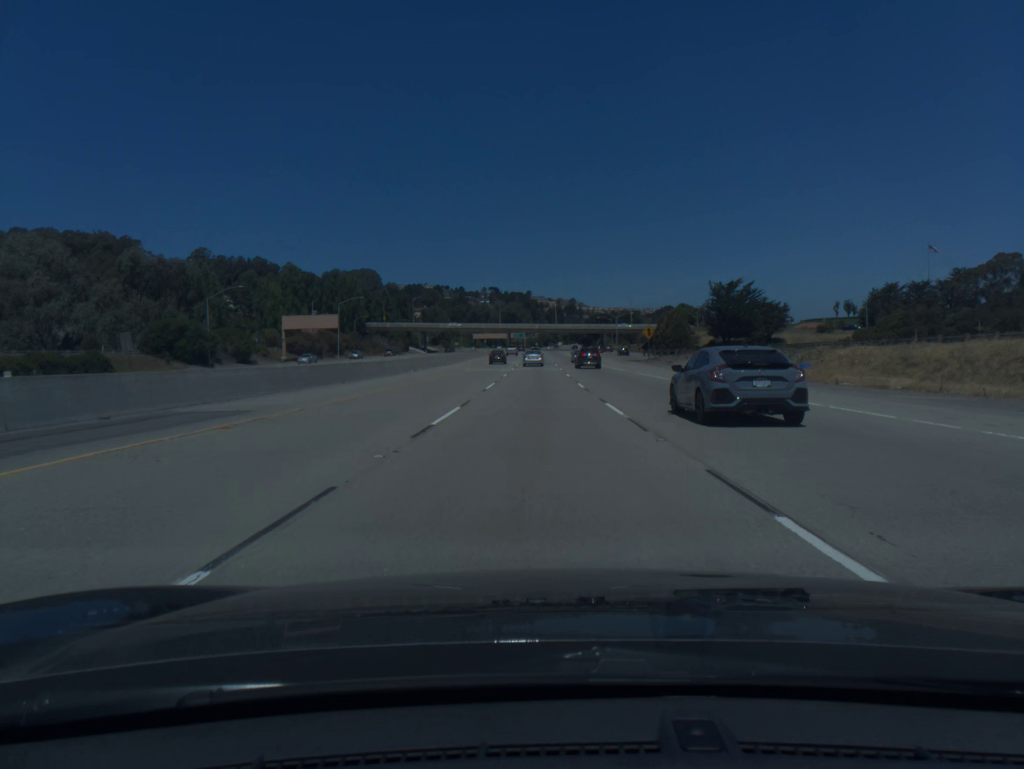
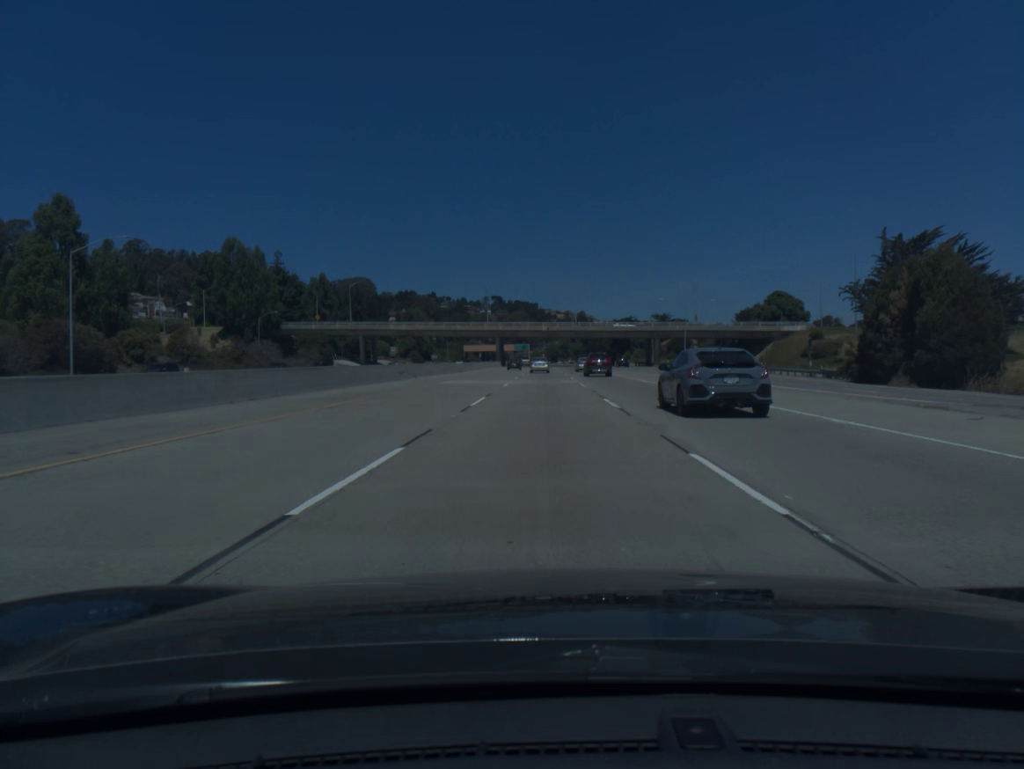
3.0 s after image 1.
(-0.7, +95.9) m; -1°
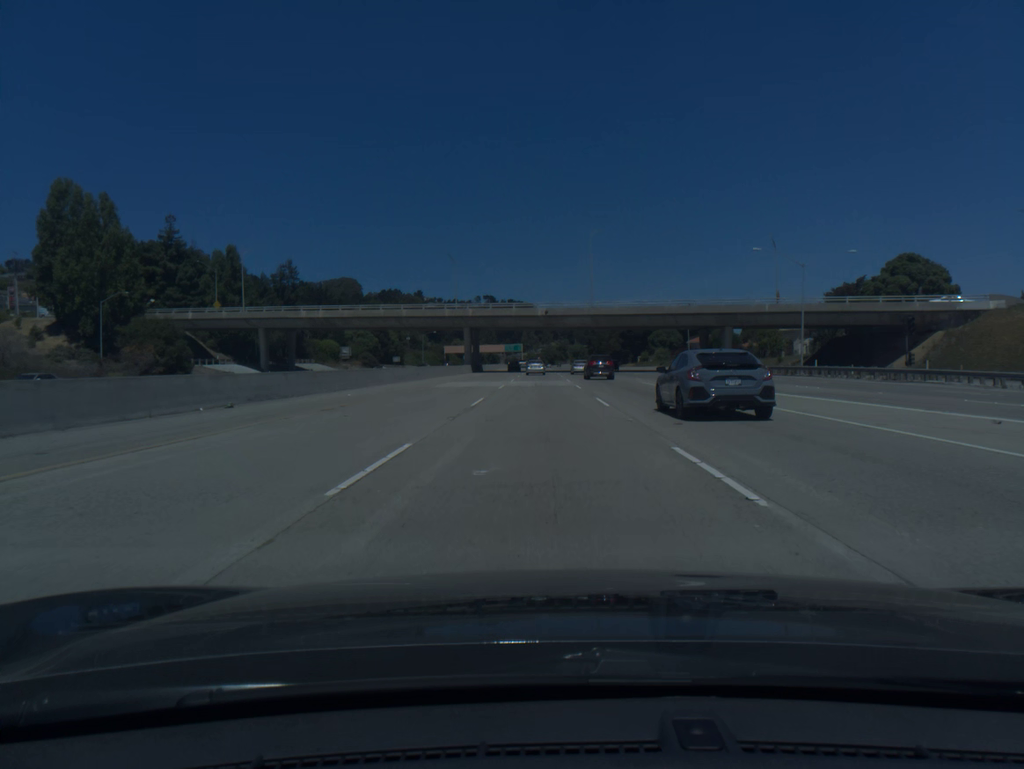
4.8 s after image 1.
(+0.2, +57.6) m; 0°
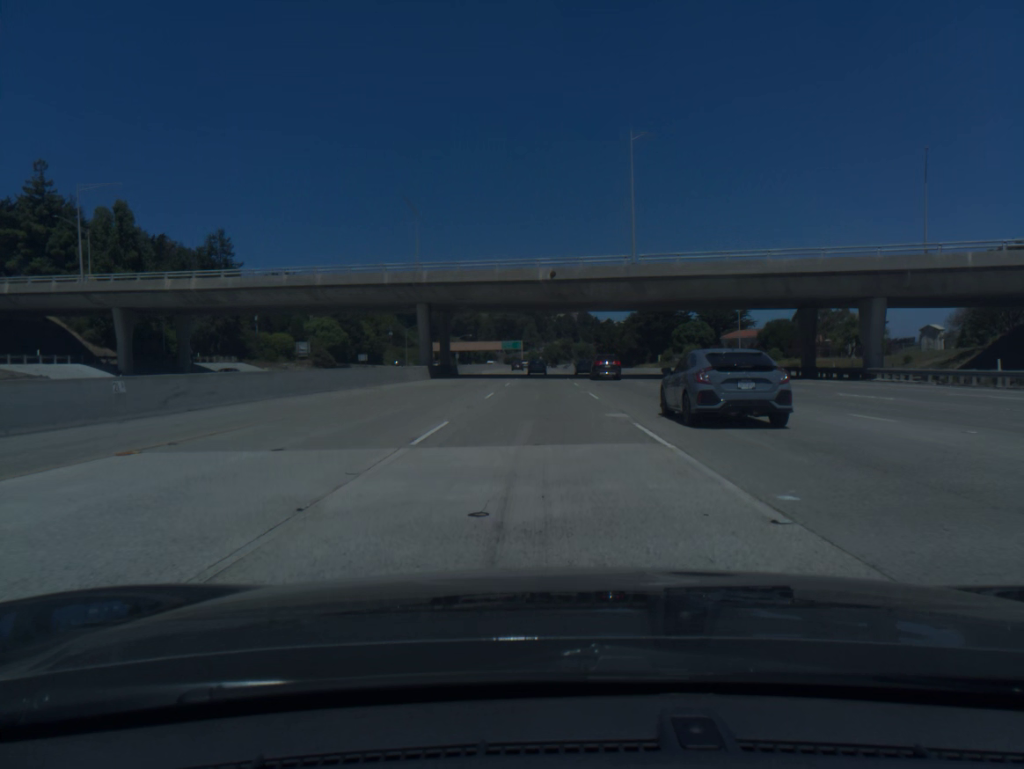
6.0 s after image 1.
(0.0, +38.6) m; 0°
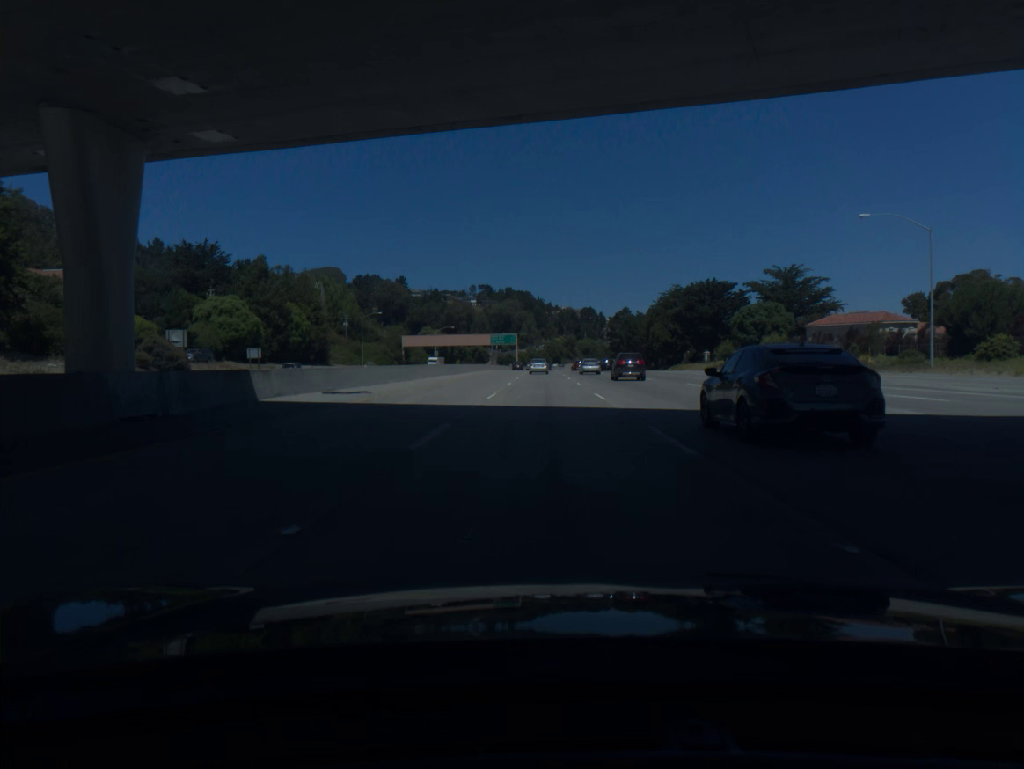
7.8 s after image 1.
(-0.1, +58.2) m; 0°
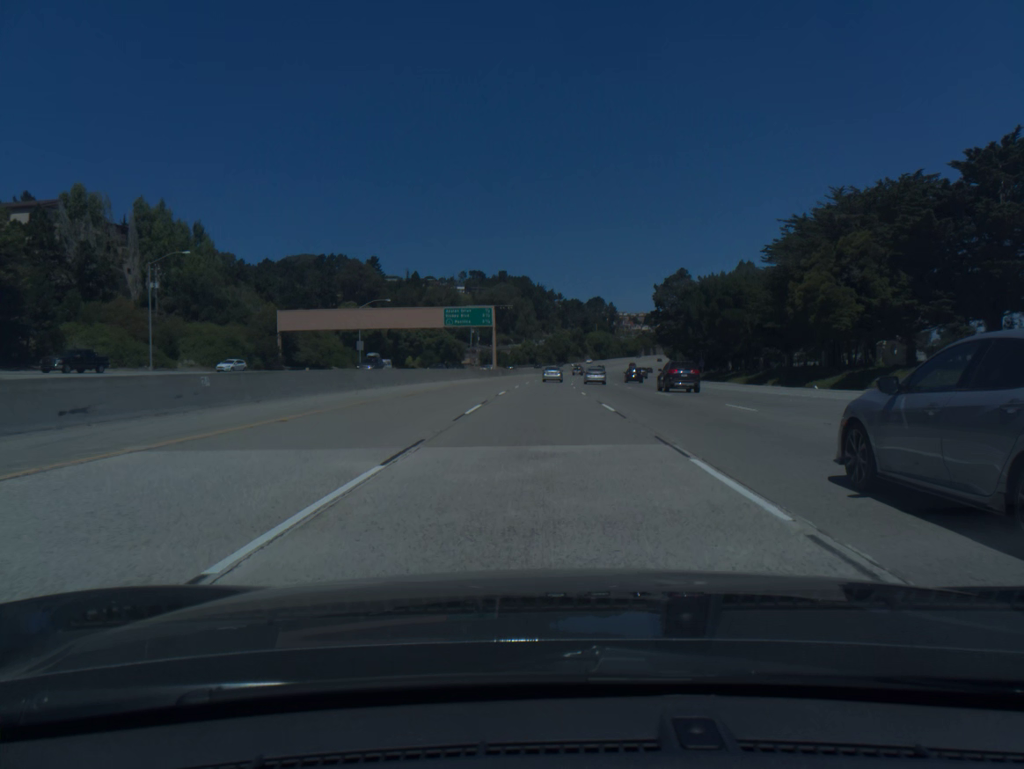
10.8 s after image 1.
(0.0, +97.4) m; 0°
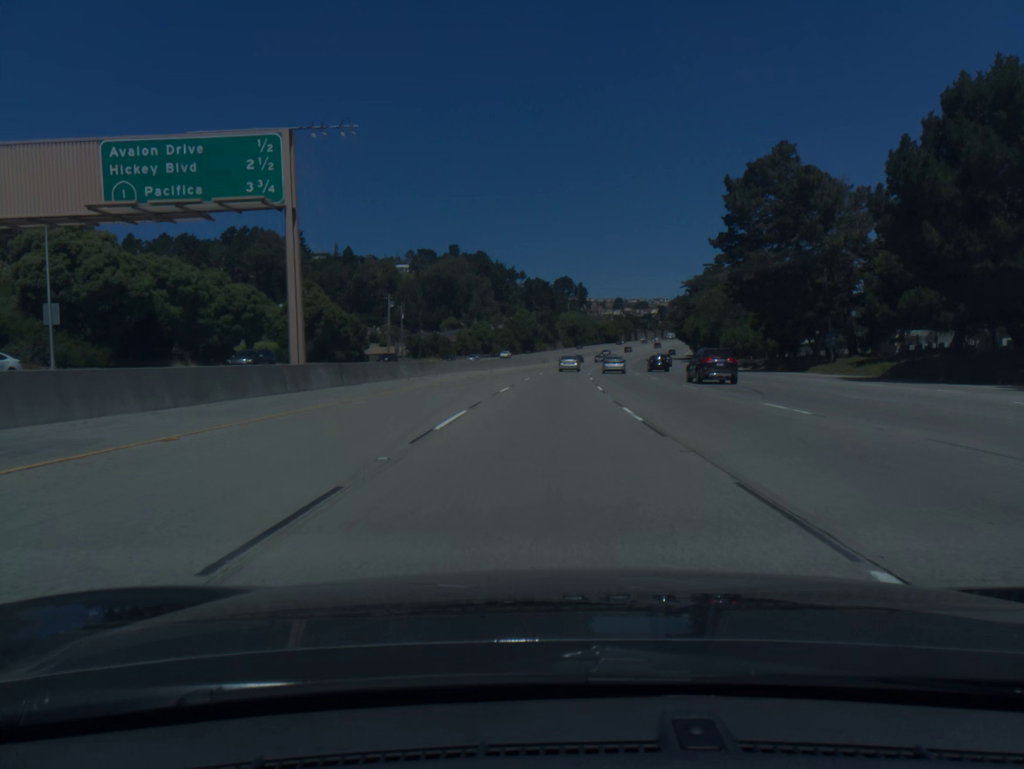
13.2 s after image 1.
(+1.1, +78.1) m; +2°
